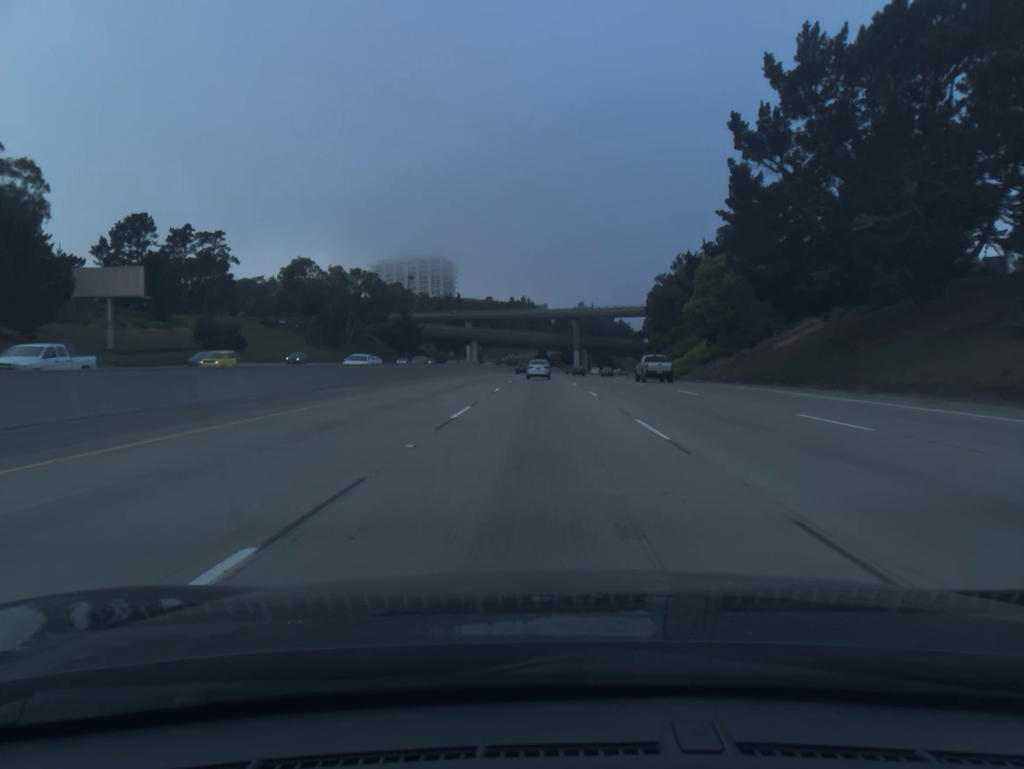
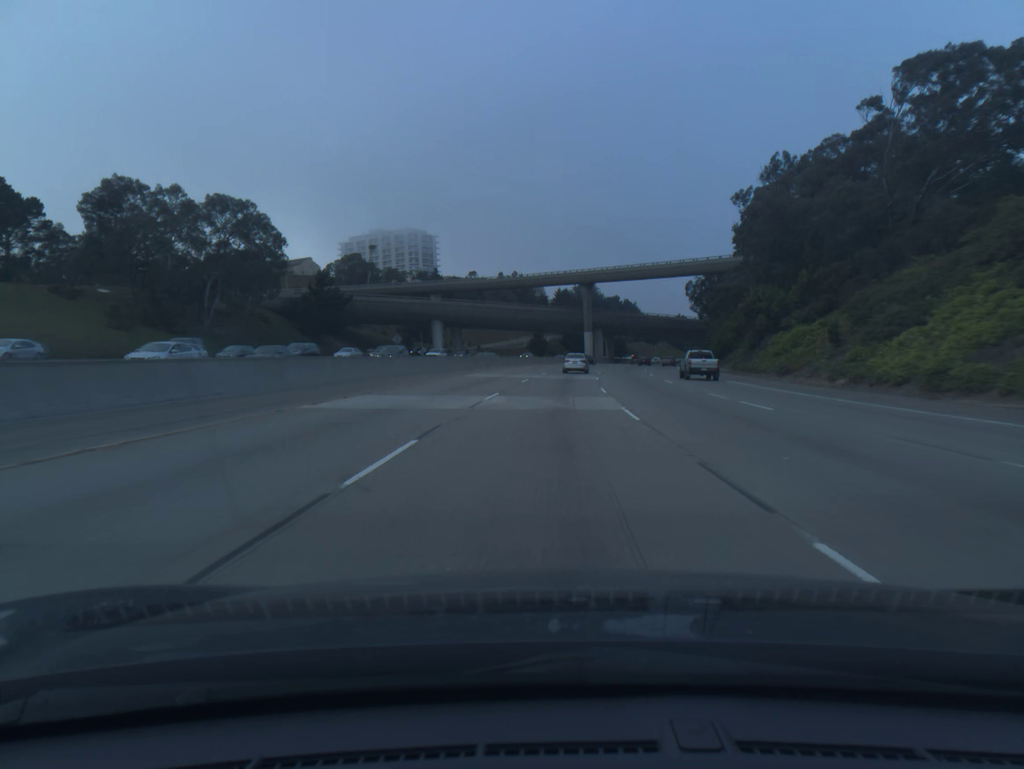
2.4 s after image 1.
(0.0, +66.7) m; 0°
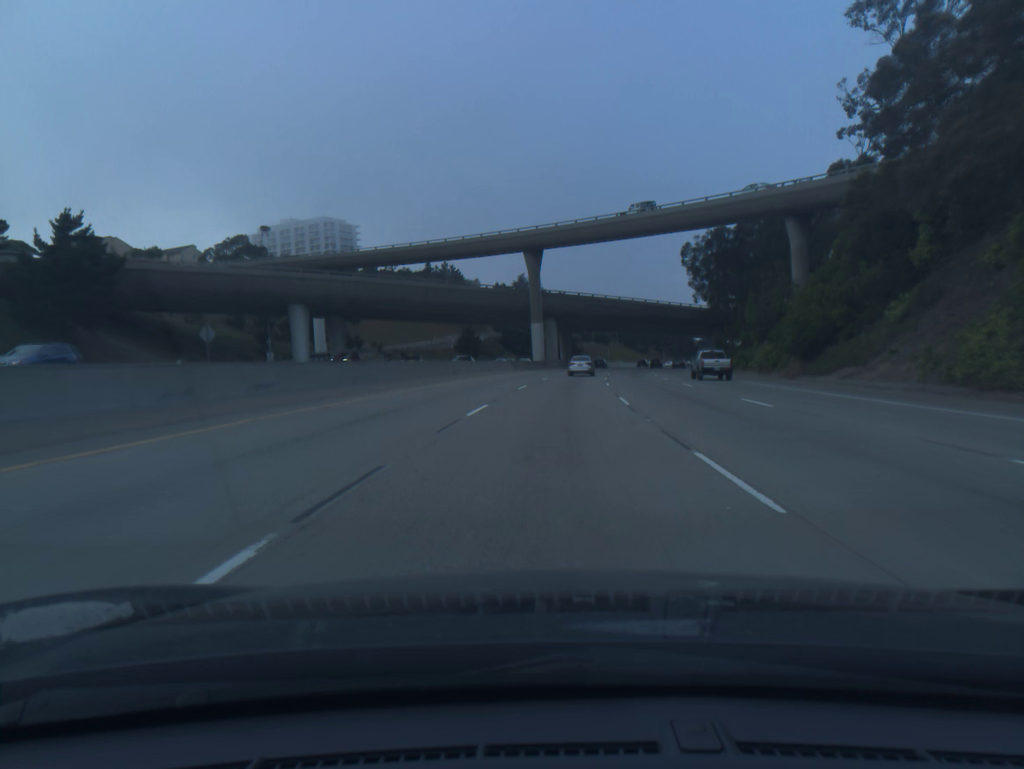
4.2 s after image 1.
(+1.6, +49.7) m; +4°
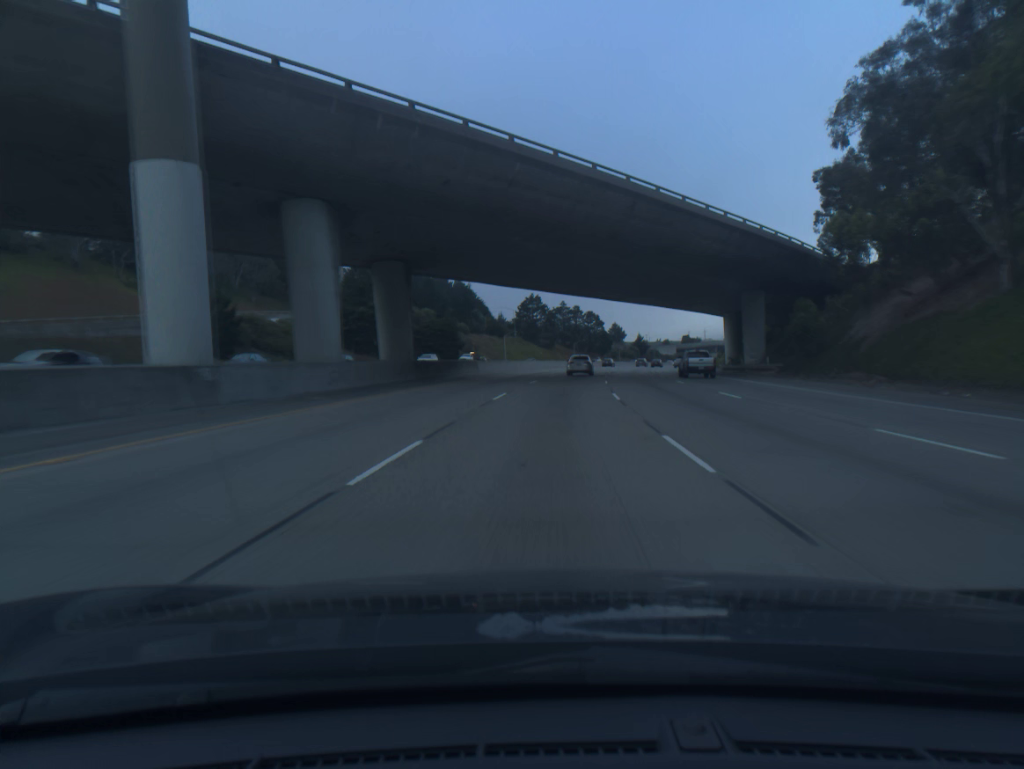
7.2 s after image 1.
(+5.8, +81.5) m; +8°
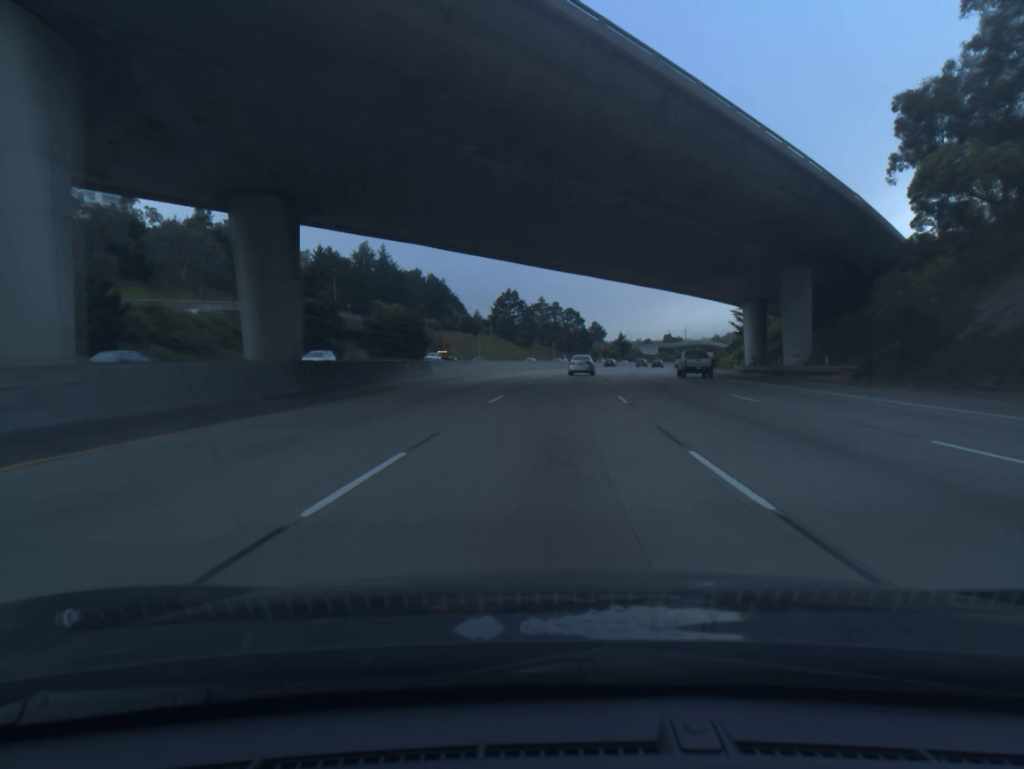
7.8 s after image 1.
(+0.2, +16.3) m; +2°
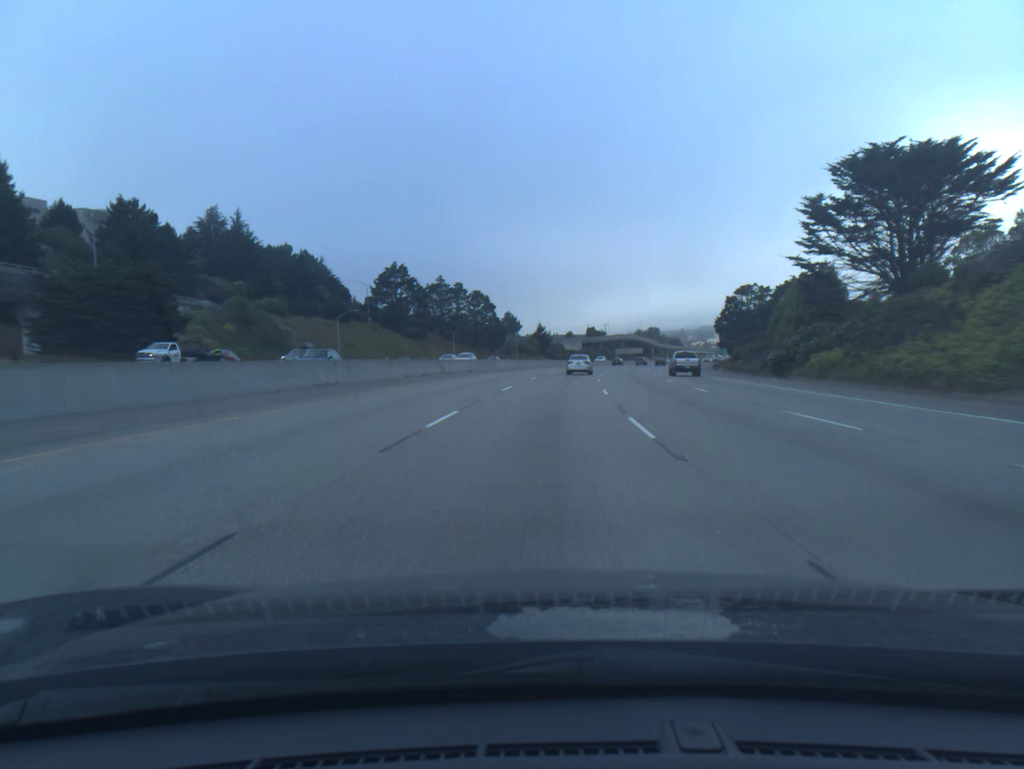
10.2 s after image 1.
(+3.8, +65.1) m; +6°
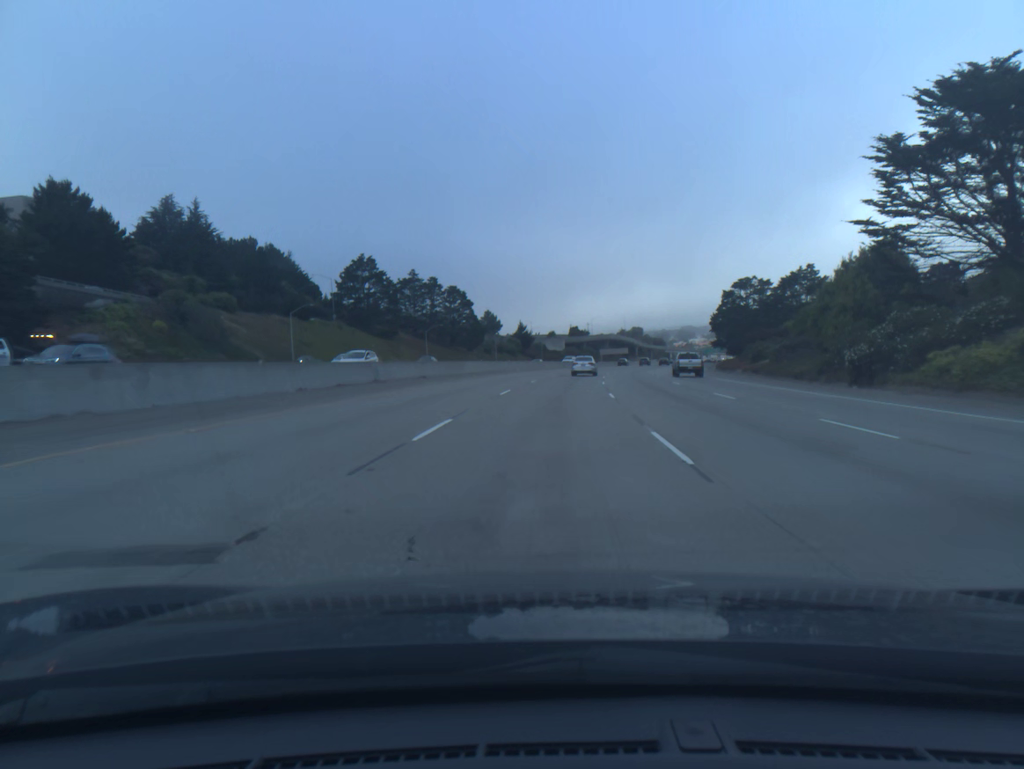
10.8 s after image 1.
(+0.2, +16.3) m; +1°
